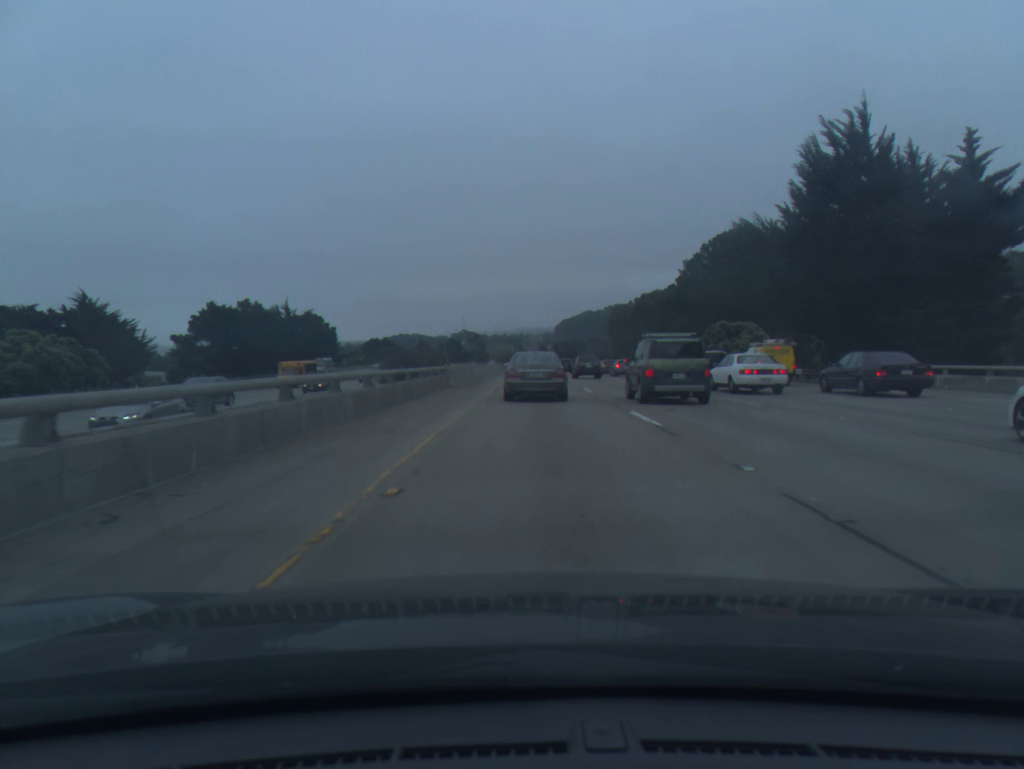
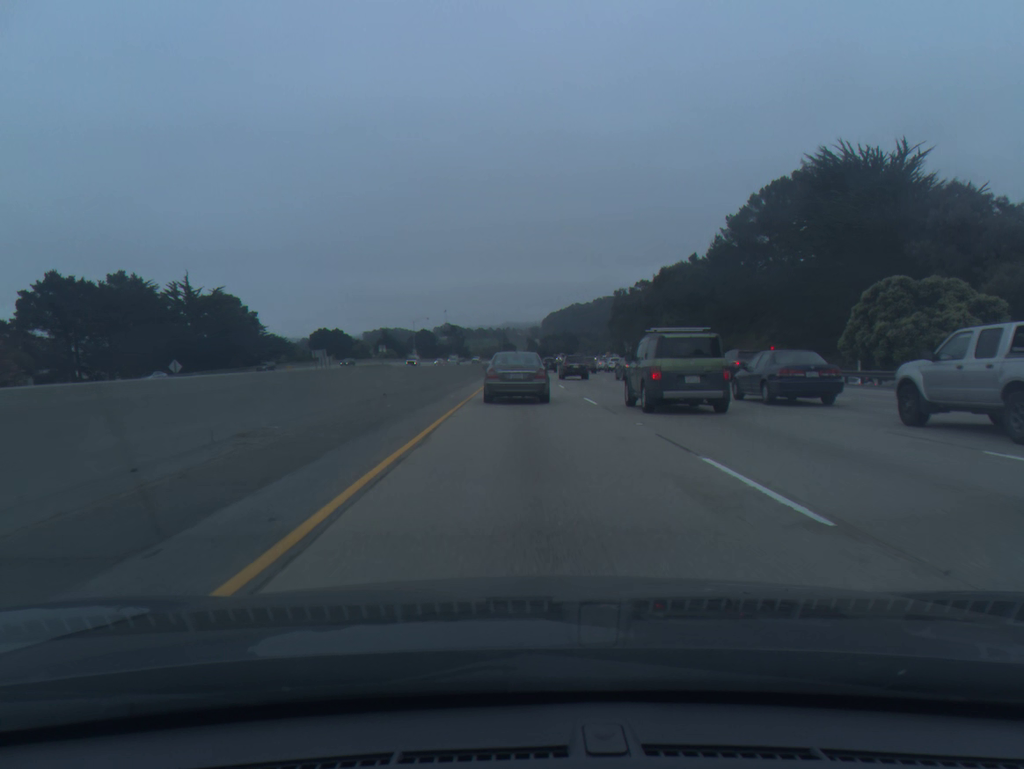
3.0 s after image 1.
(+0.5, +43.7) m; +1°
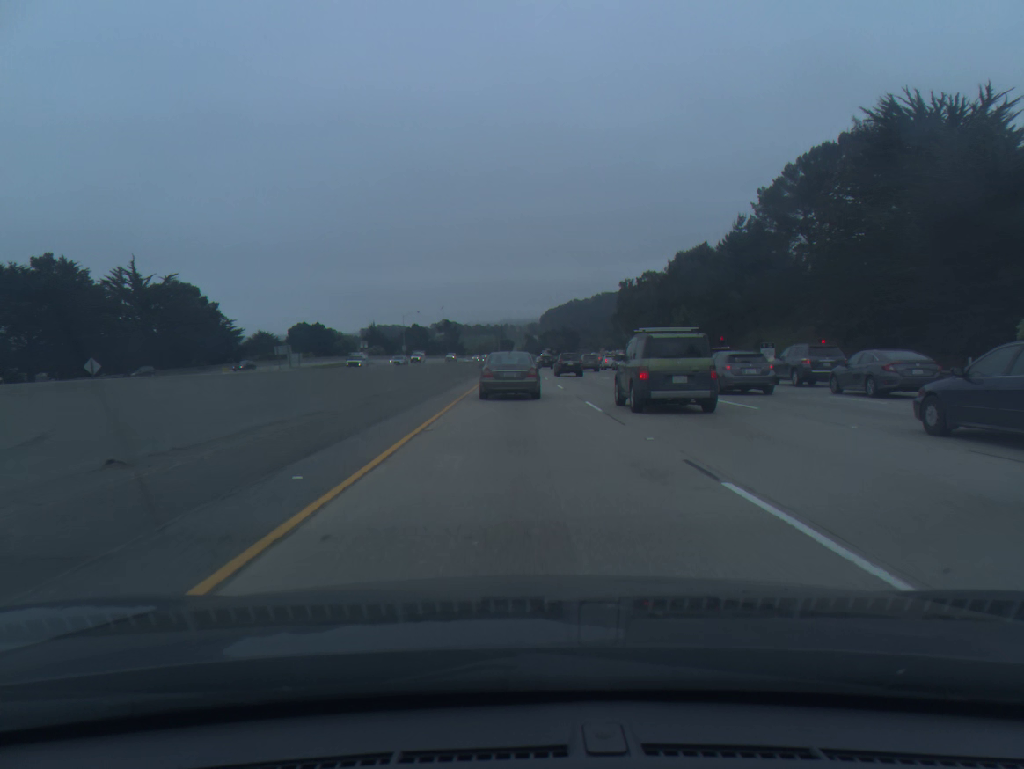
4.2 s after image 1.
(+0.1, +17.5) m; 0°
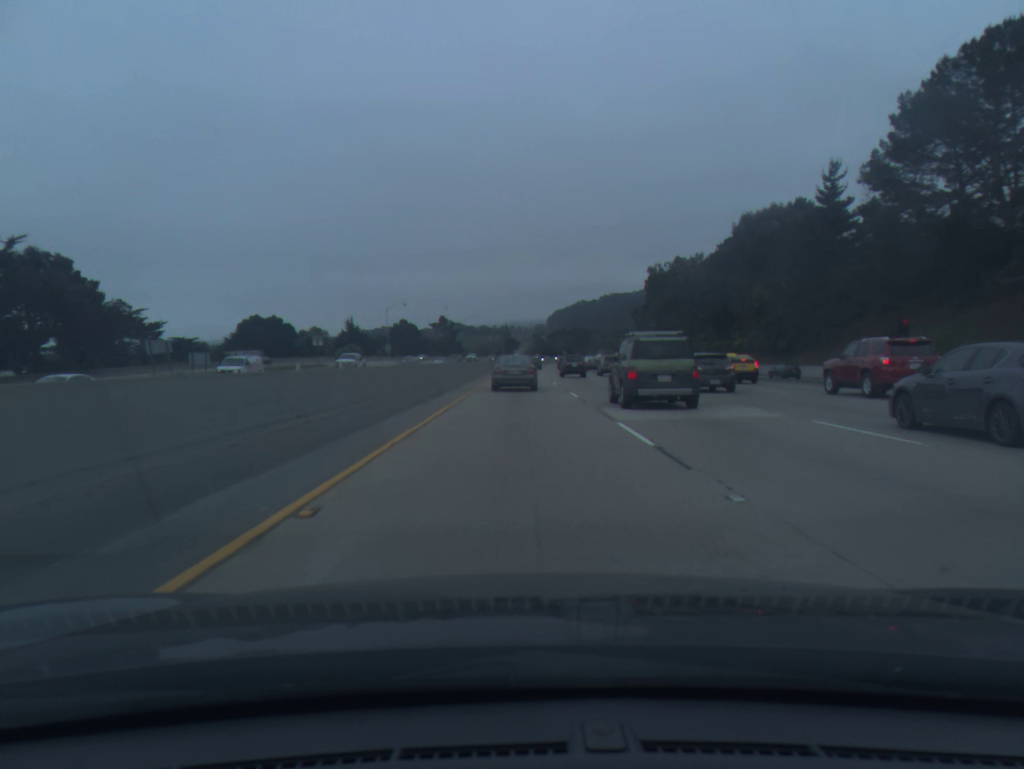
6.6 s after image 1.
(-0.2, +36.4) m; 0°
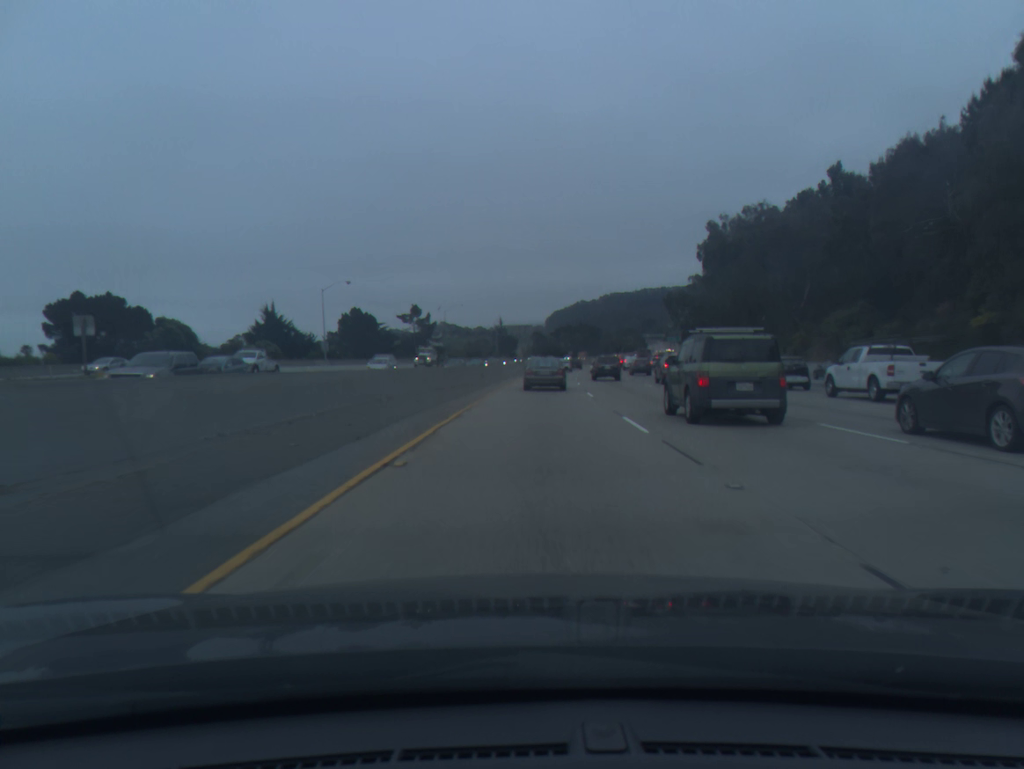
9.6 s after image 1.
(-0.2, +55.7) m; 0°
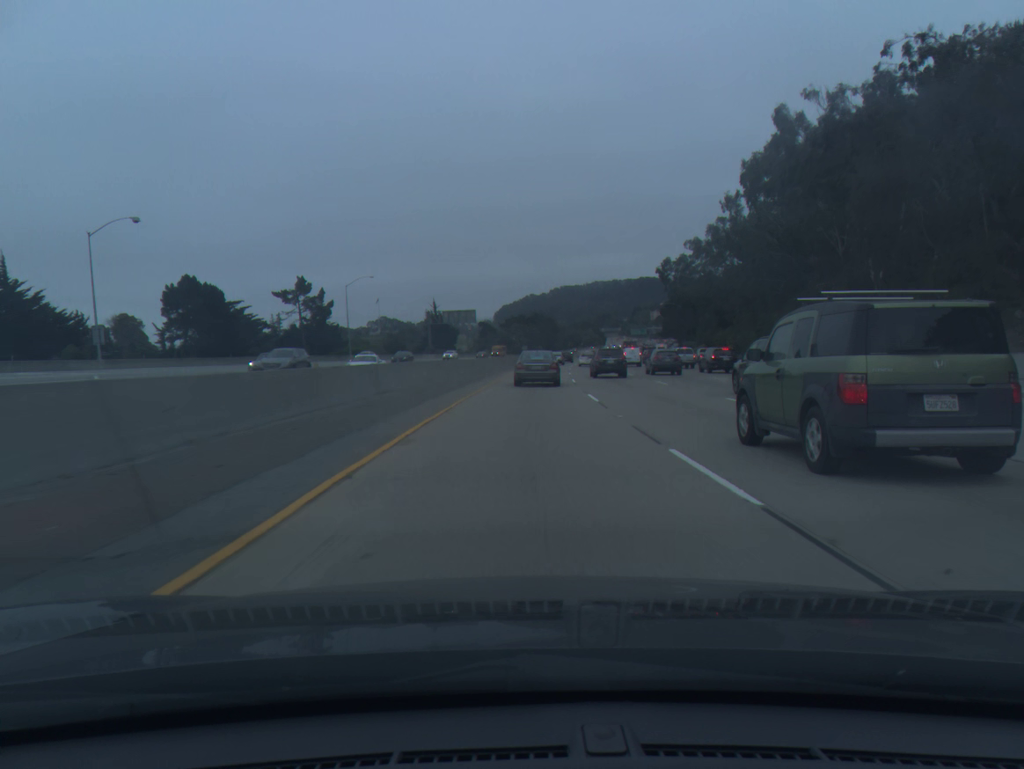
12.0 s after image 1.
(+1.5, +50.5) m; +4°
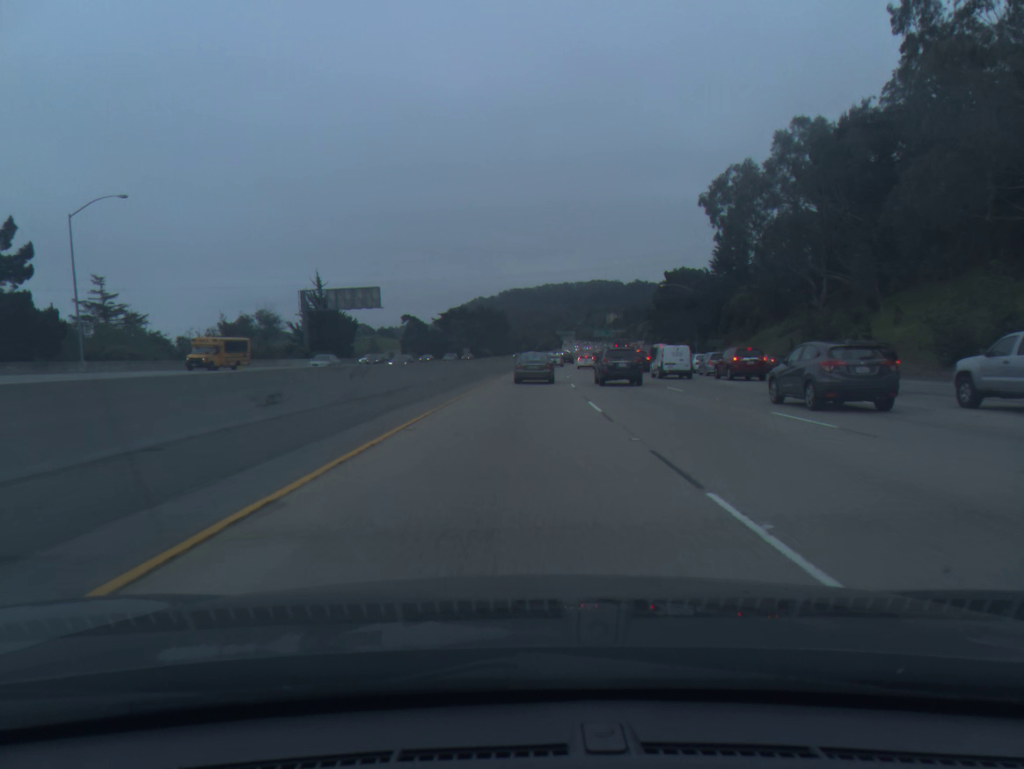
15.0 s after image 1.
(+2.1, +62.0) m; +4°
